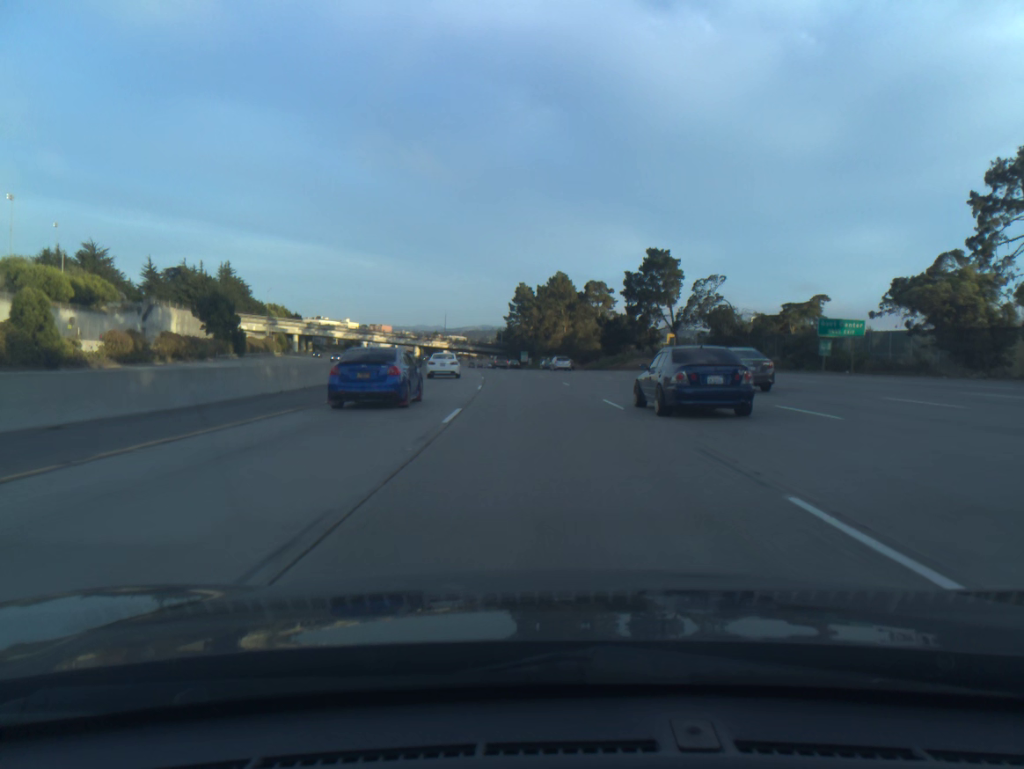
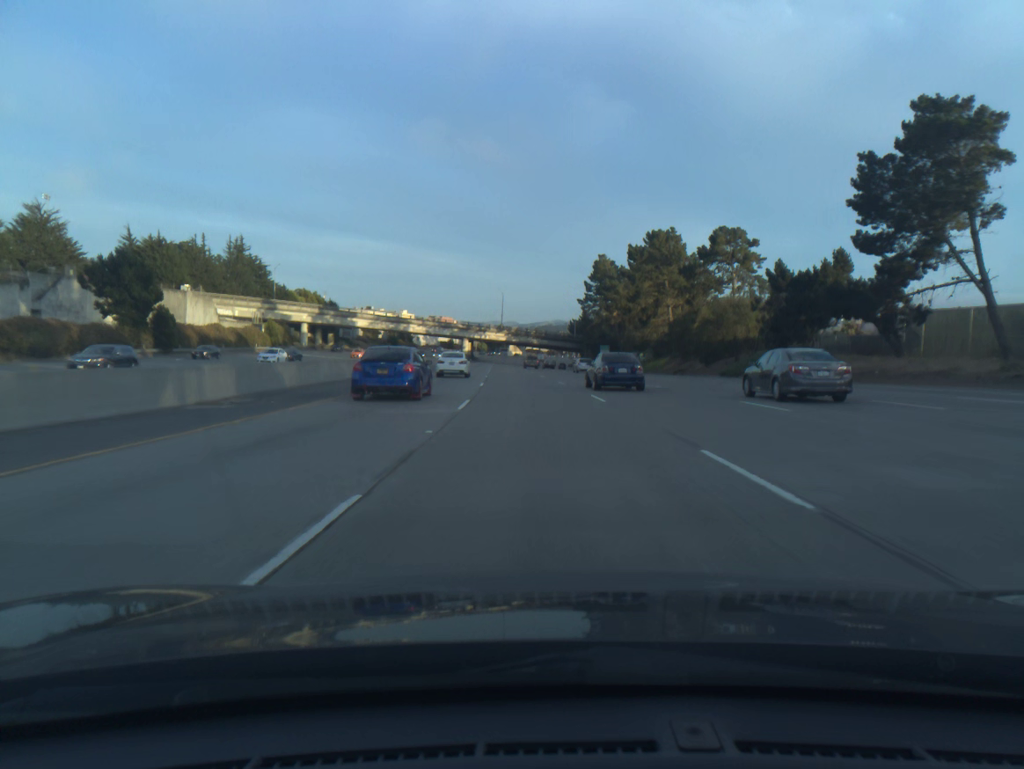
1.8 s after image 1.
(-2.7, +55.1) m; -5°
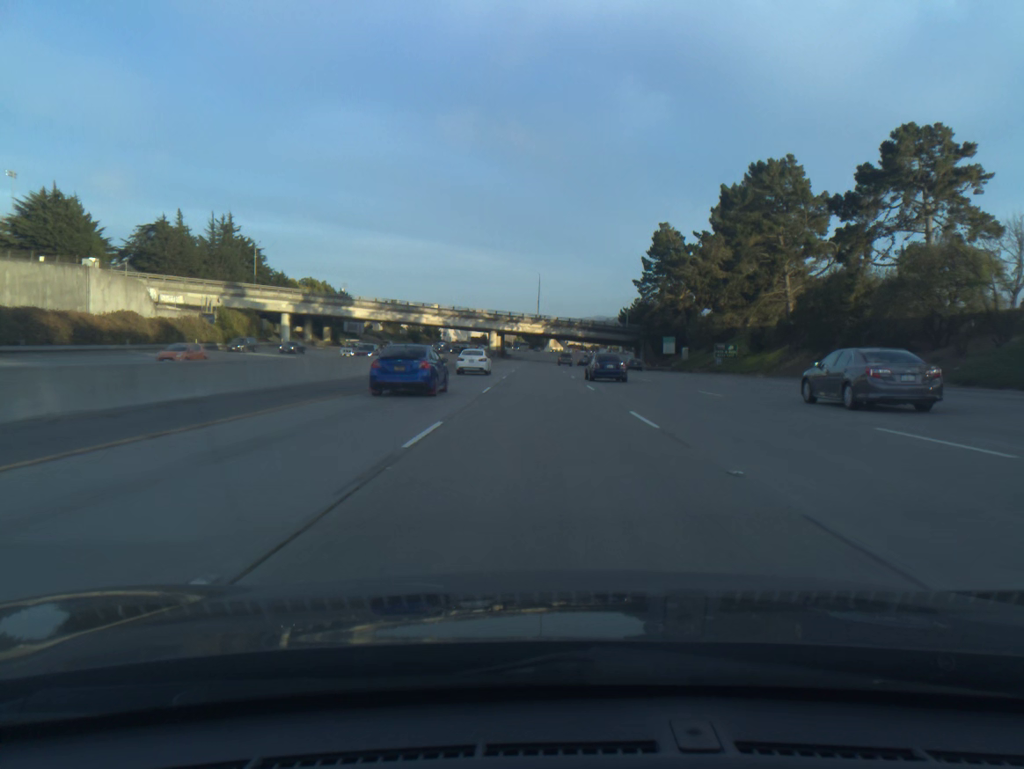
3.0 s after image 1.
(-1.0, +37.0) m; -3°
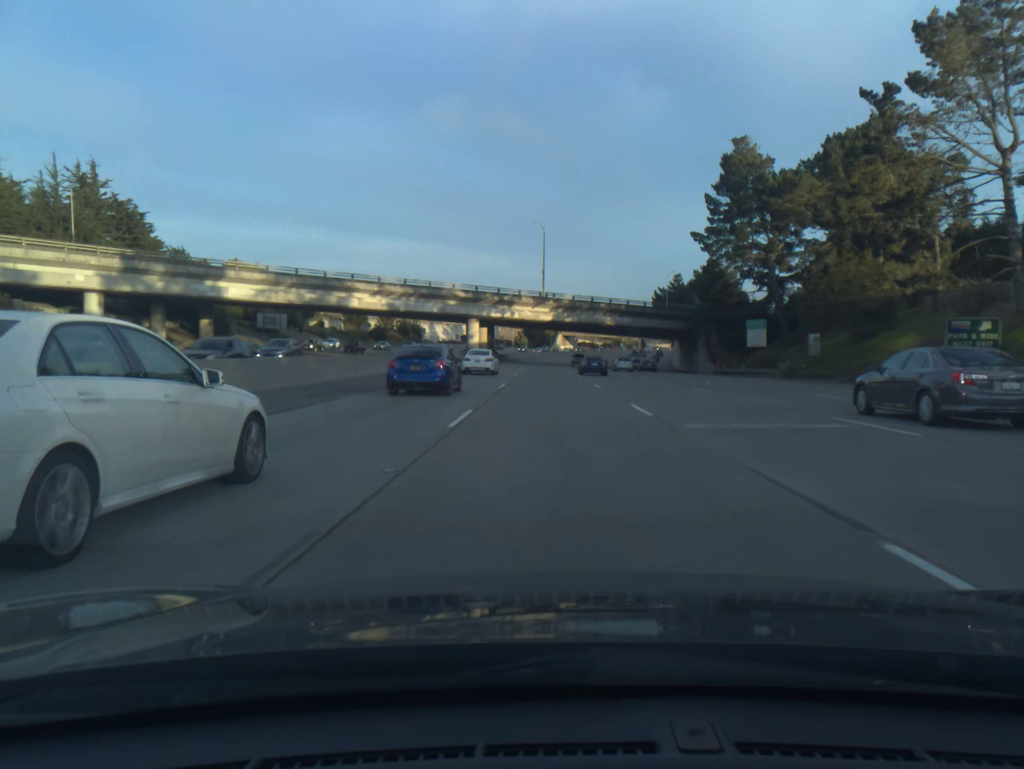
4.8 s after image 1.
(-0.5, +55.4) m; 0°
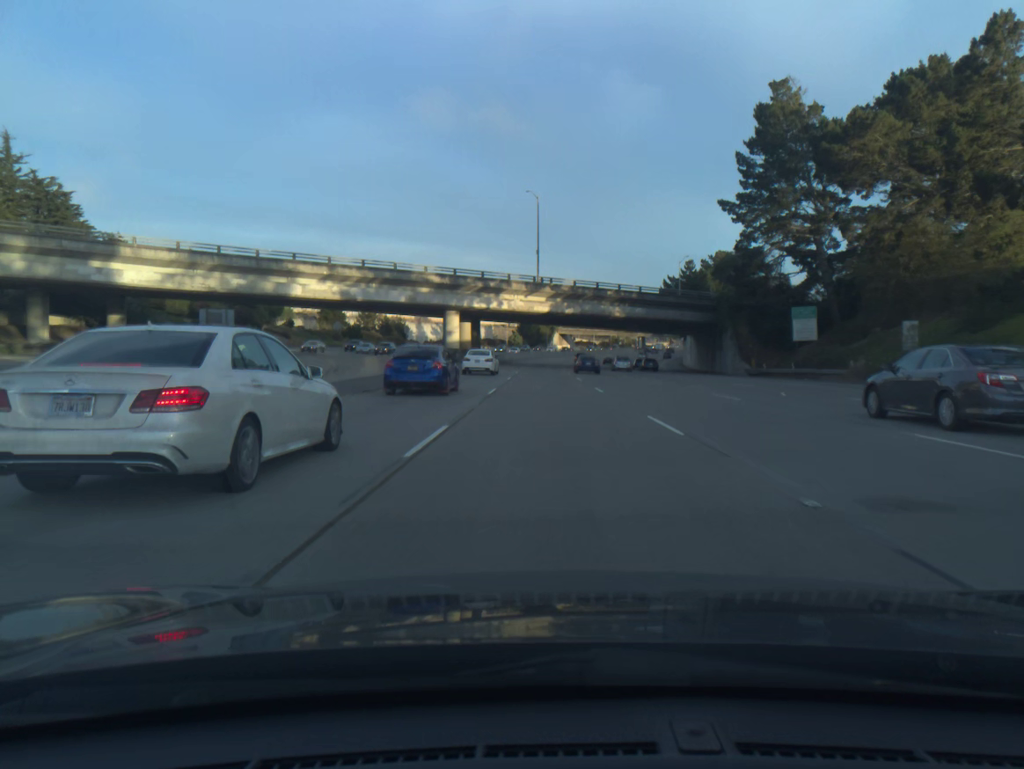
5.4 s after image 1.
(0.0, +18.5) m; 0°
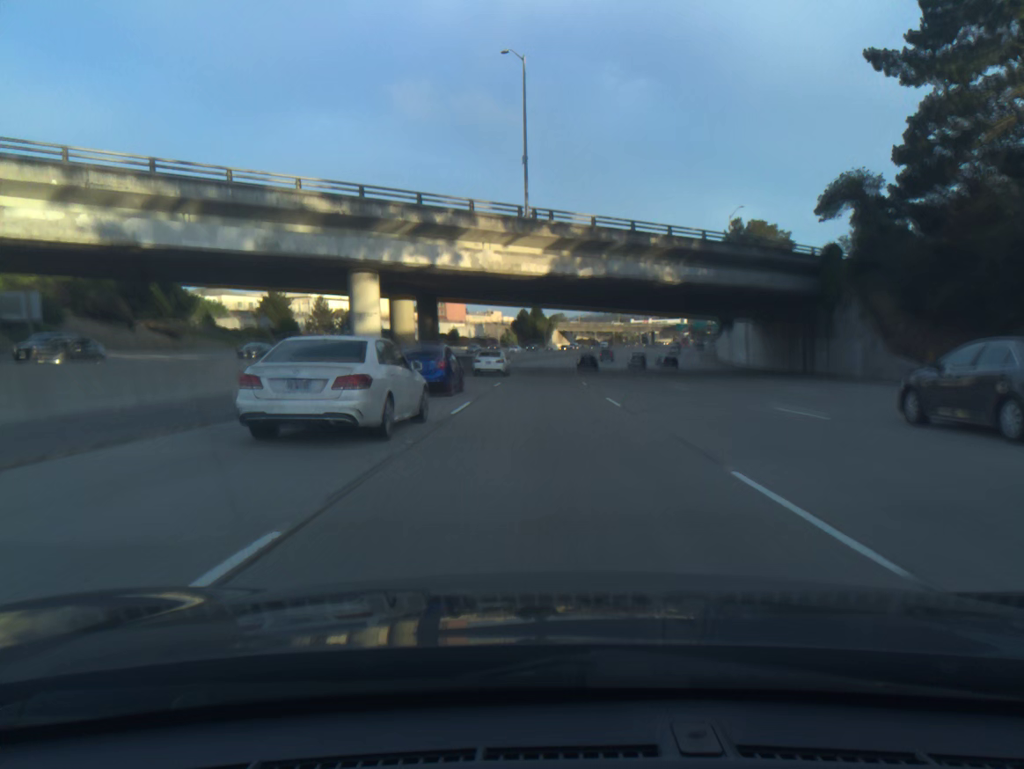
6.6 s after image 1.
(+0.1, +36.9) m; 0°
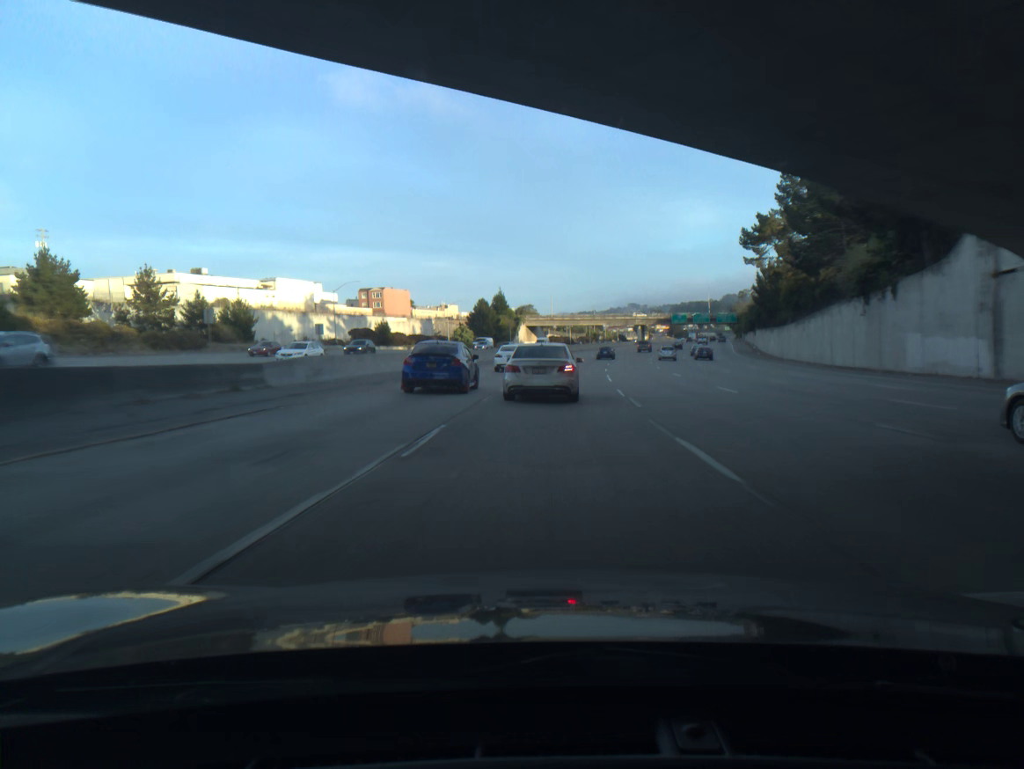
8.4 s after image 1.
(+0.5, +55.2) m; +2°
